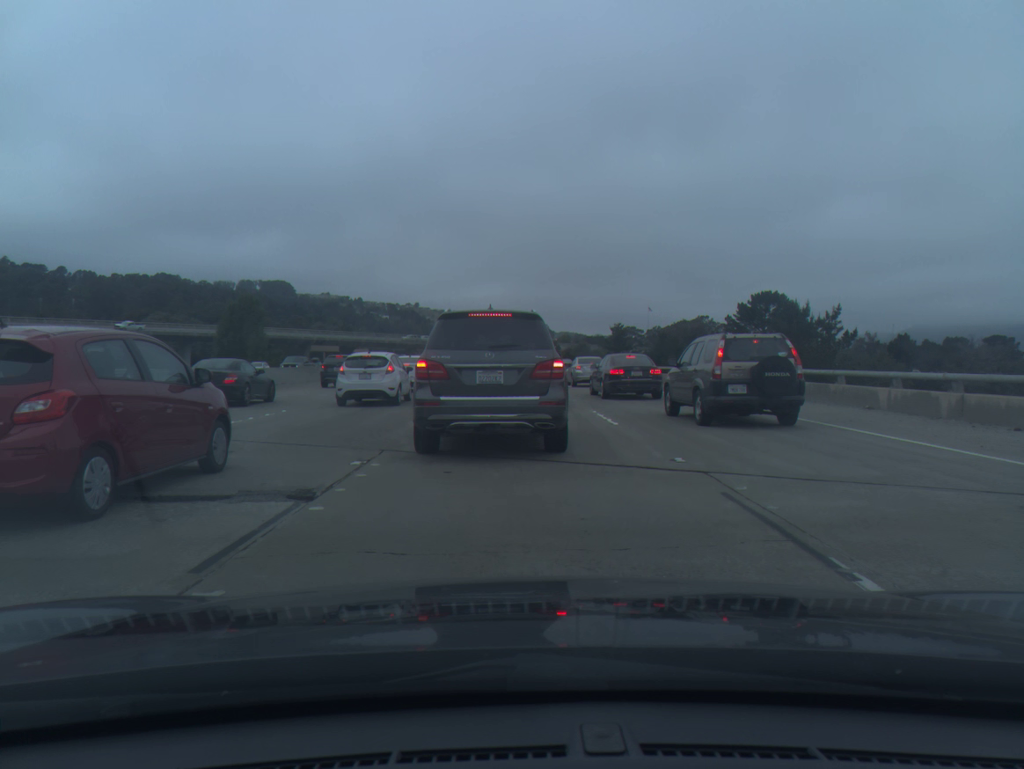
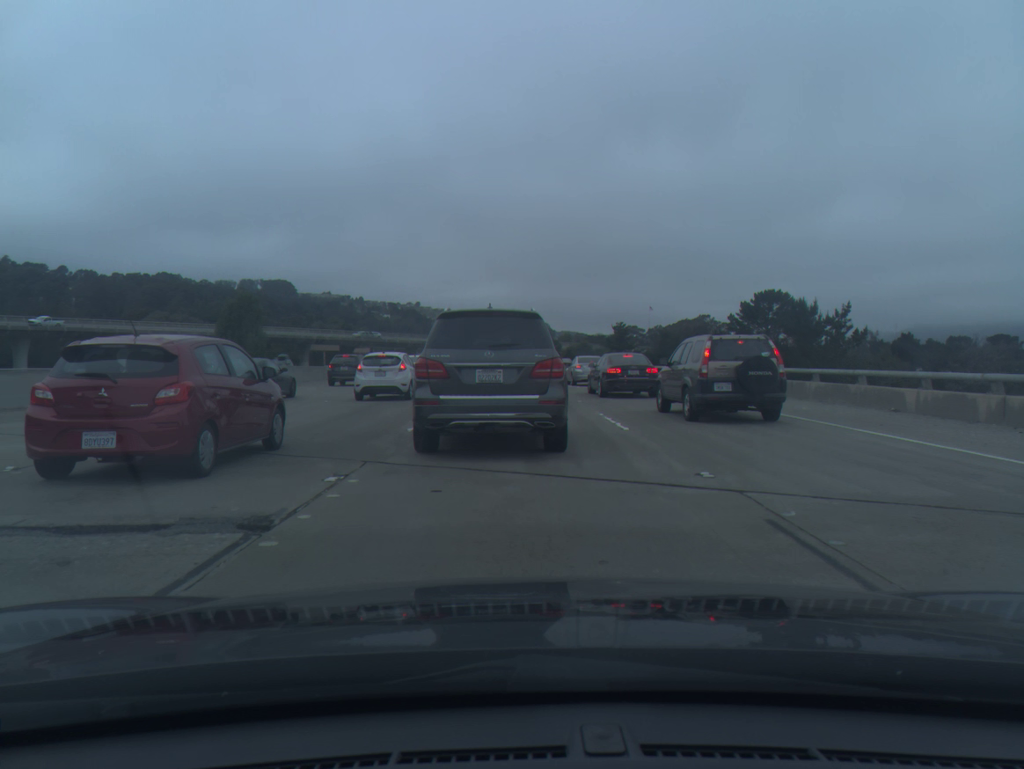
(0.0, +1.3) m; 0°
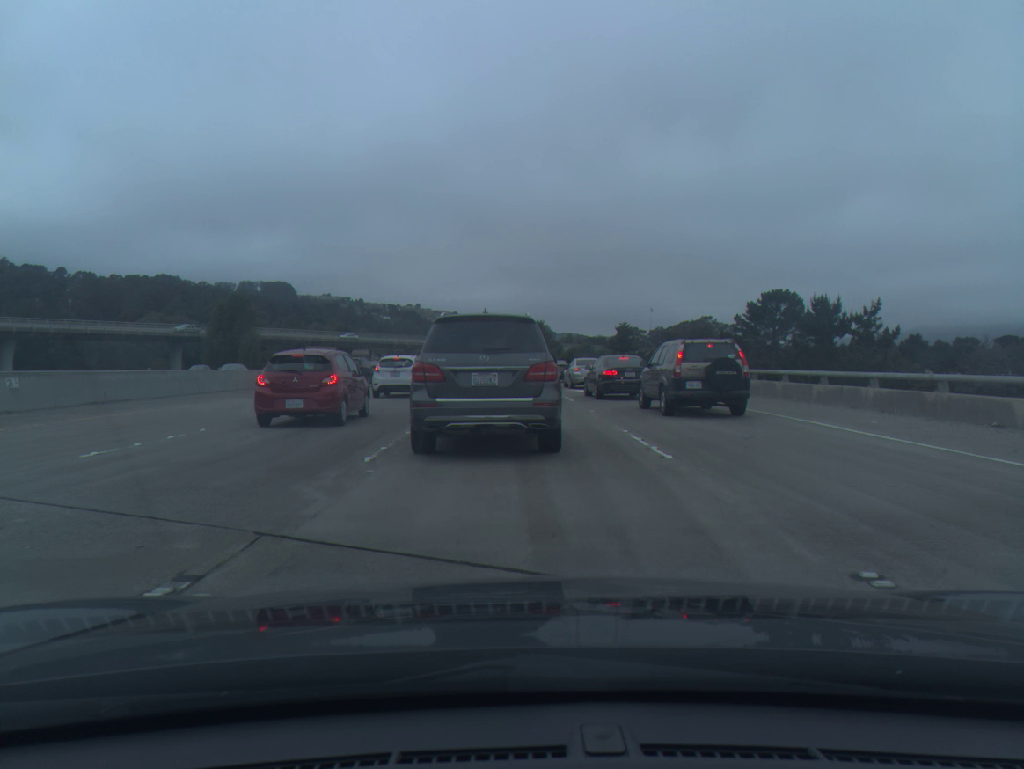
(0.0, +3.8) m; 0°
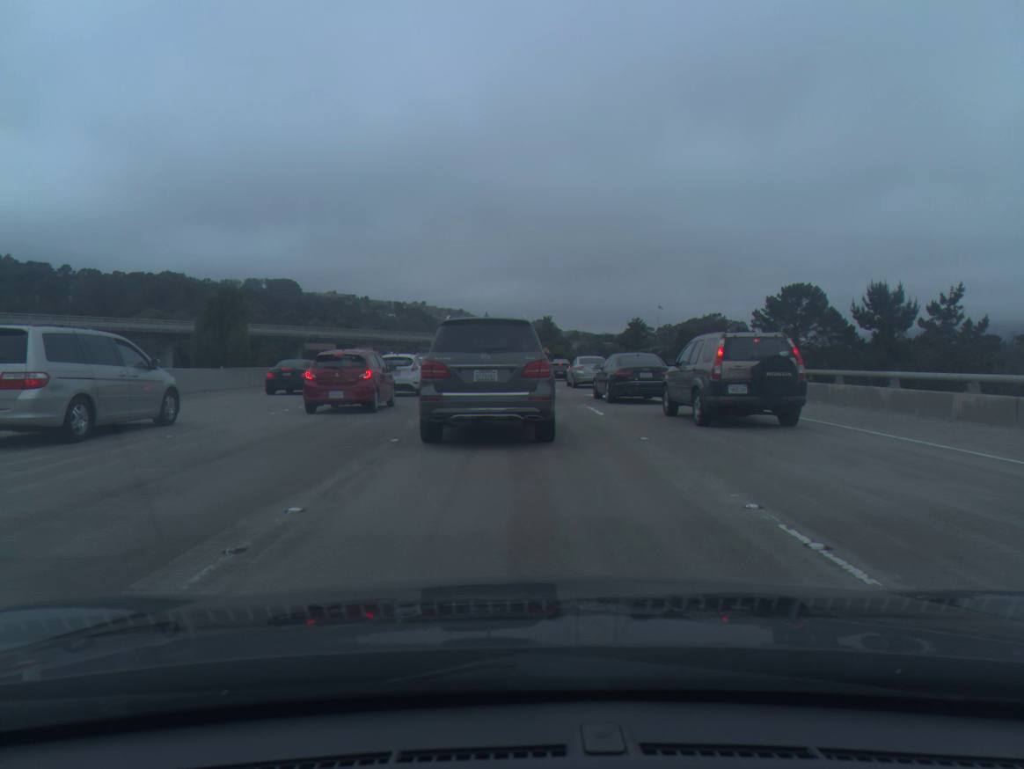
(-0.1, +7.0) m; 0°
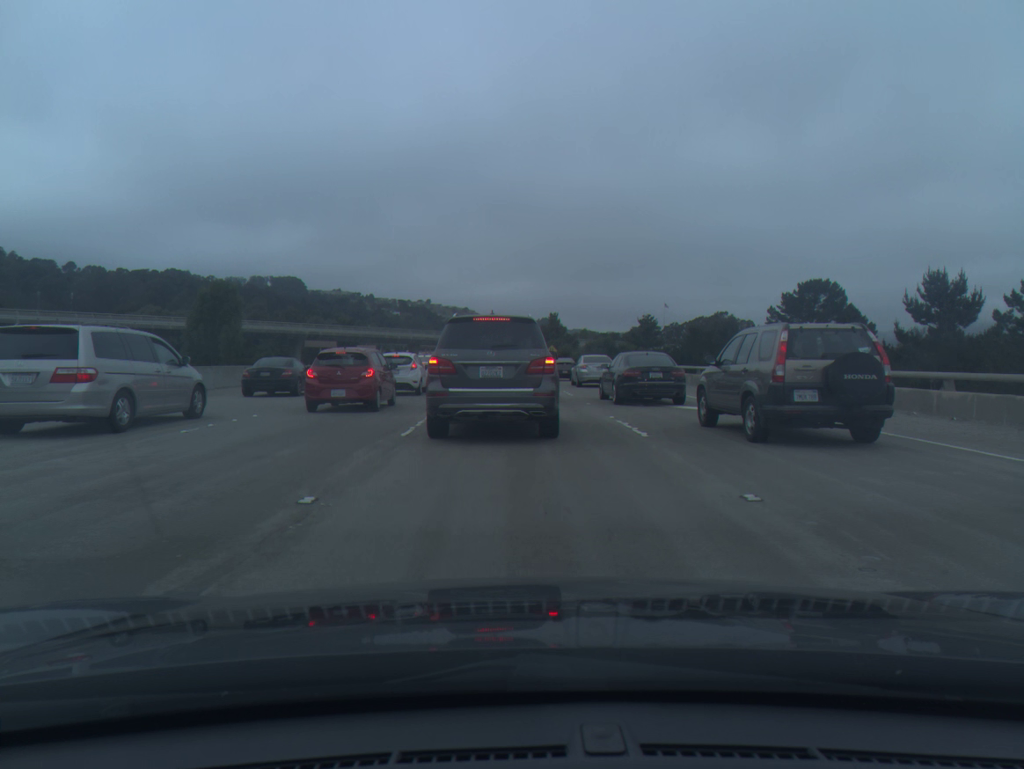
(-0.1, +5.1) m; -1°
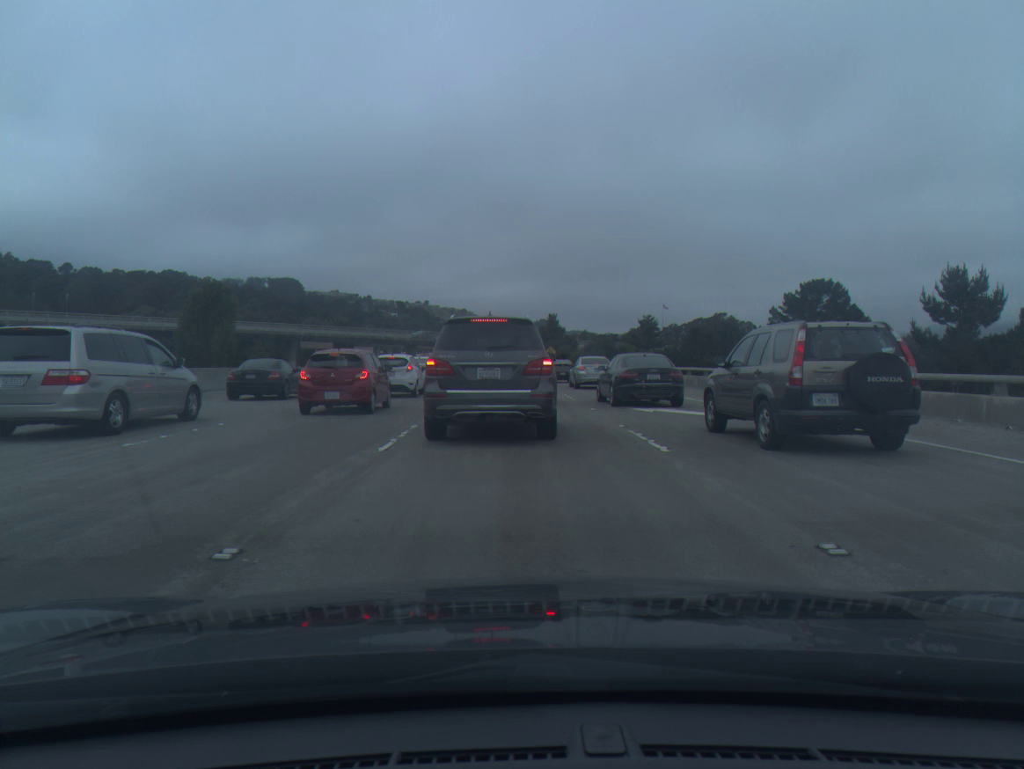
(0.0, +1.8) m; 0°
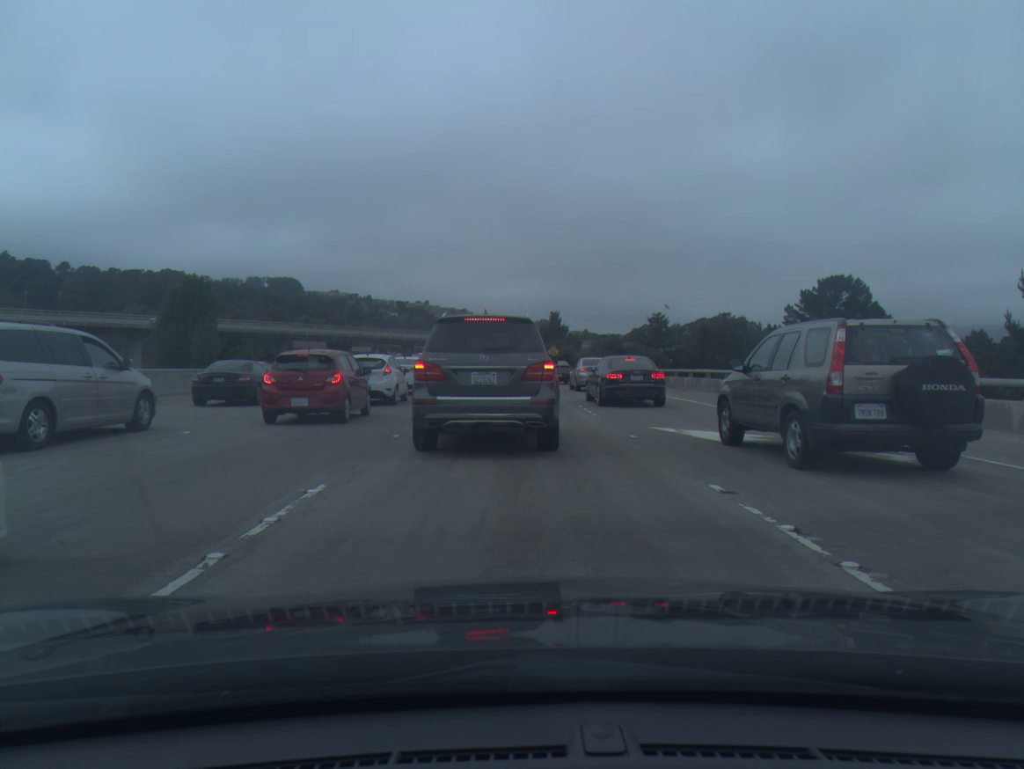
(-0.1, +6.9) m; 0°
